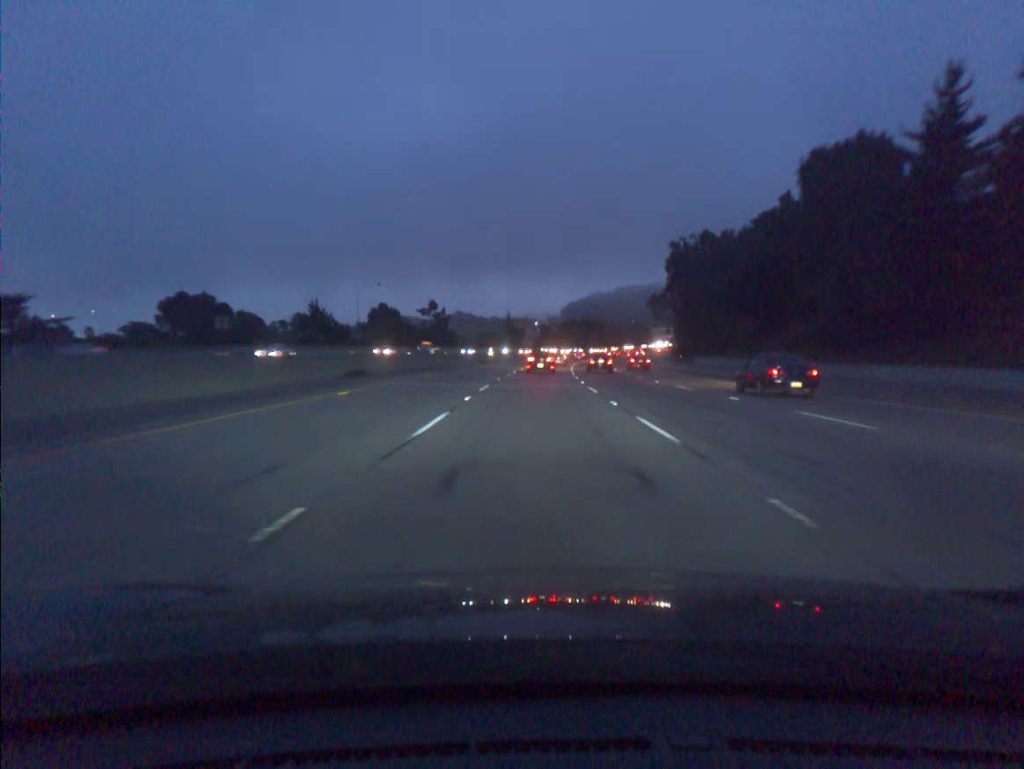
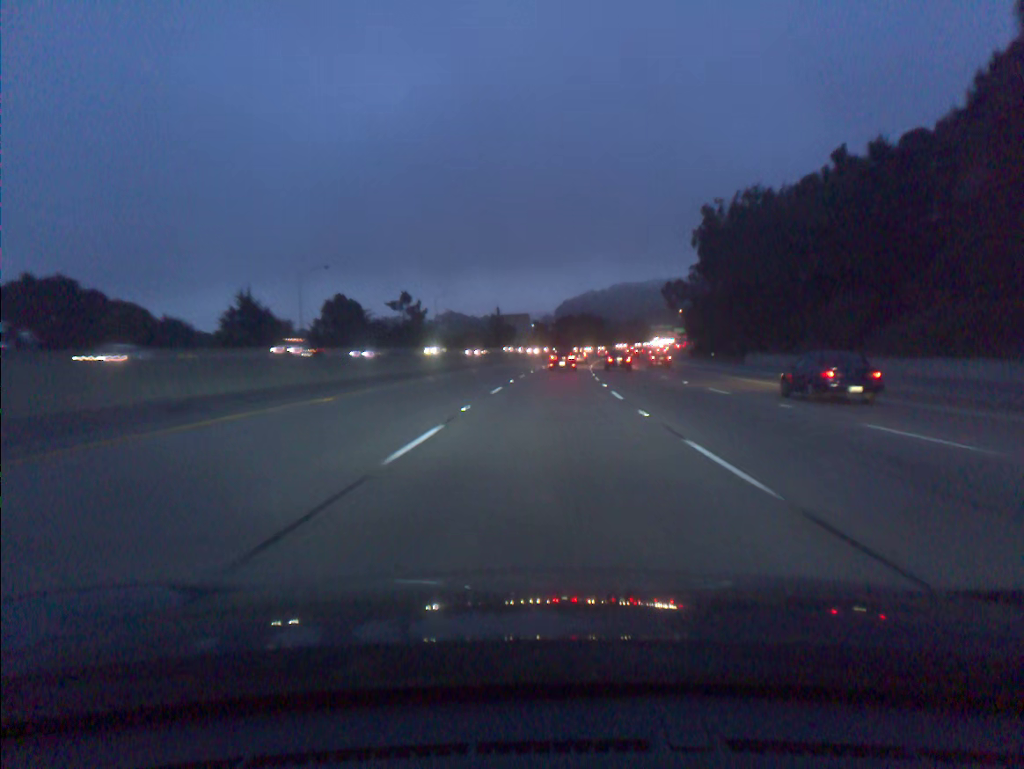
(0.0, +32.1) m; 0°
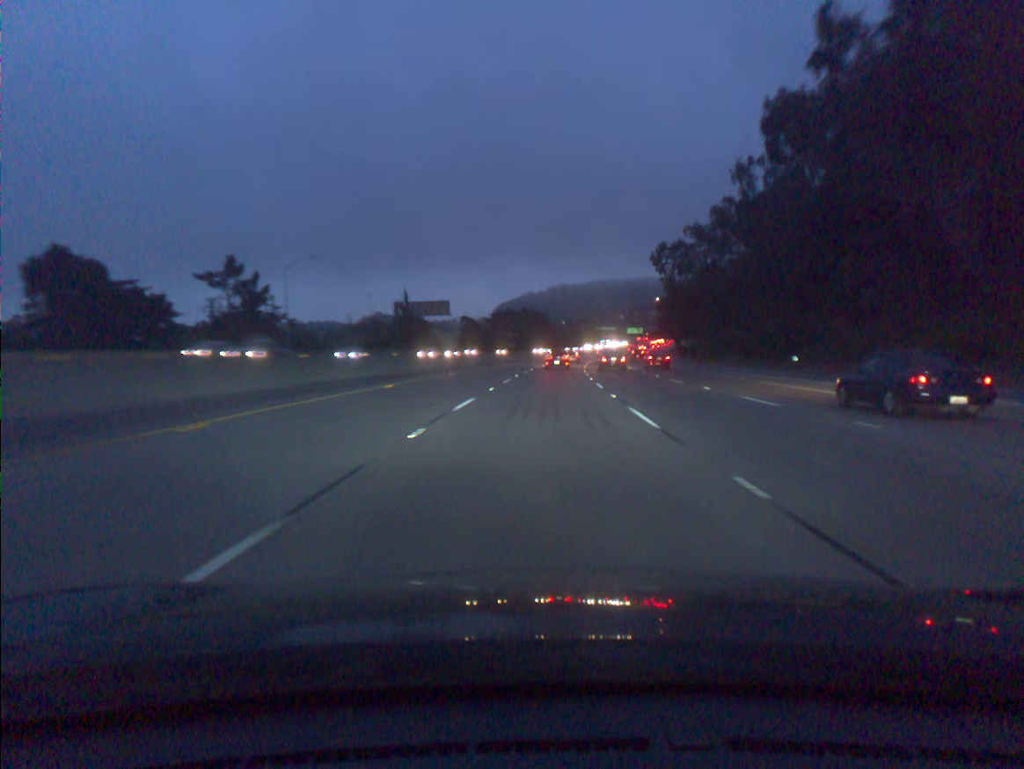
(+2.6, +64.9) m; +4°
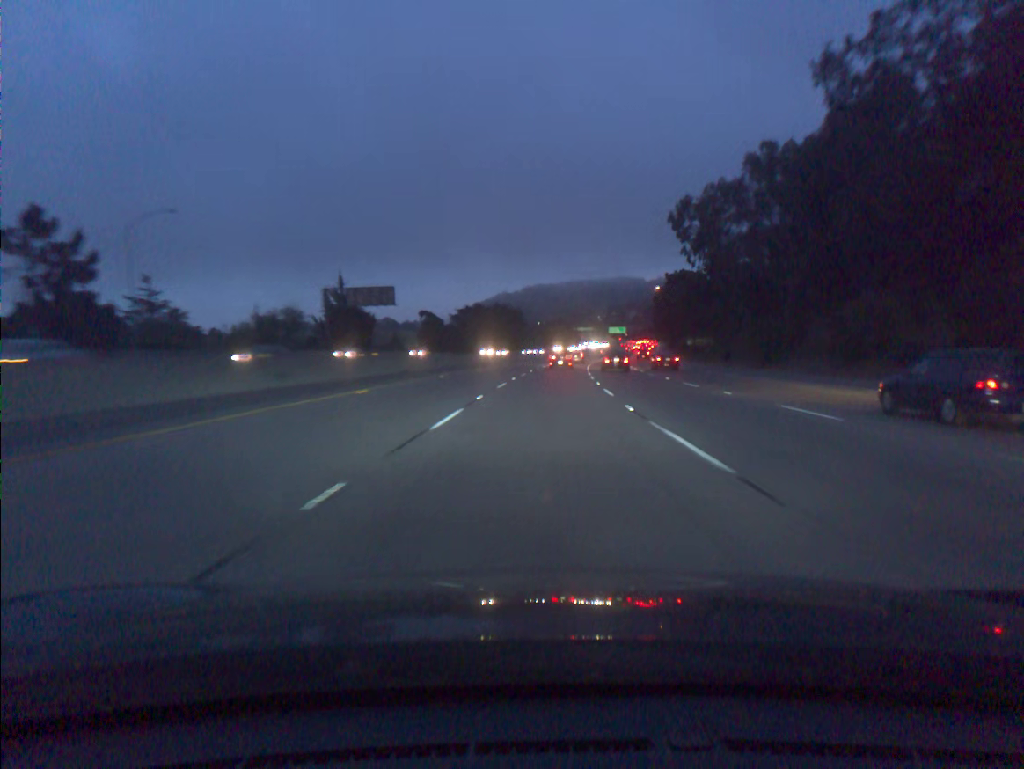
(+0.5, +33.0) m; +2°
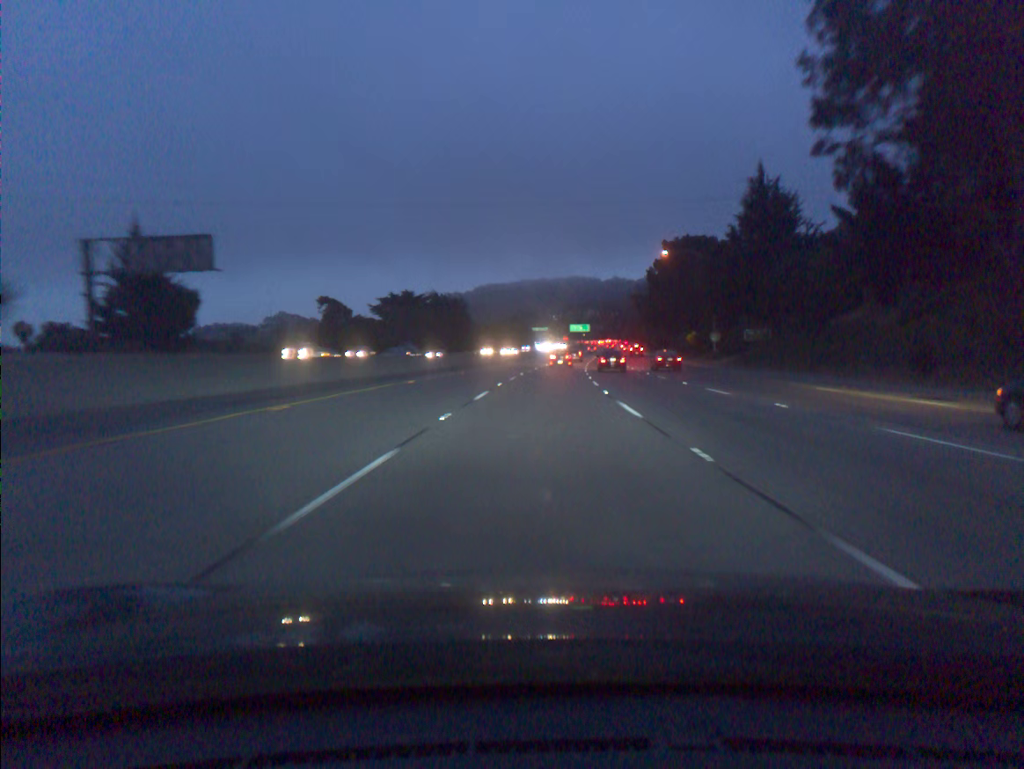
(+1.4, +50.0) m; +3°
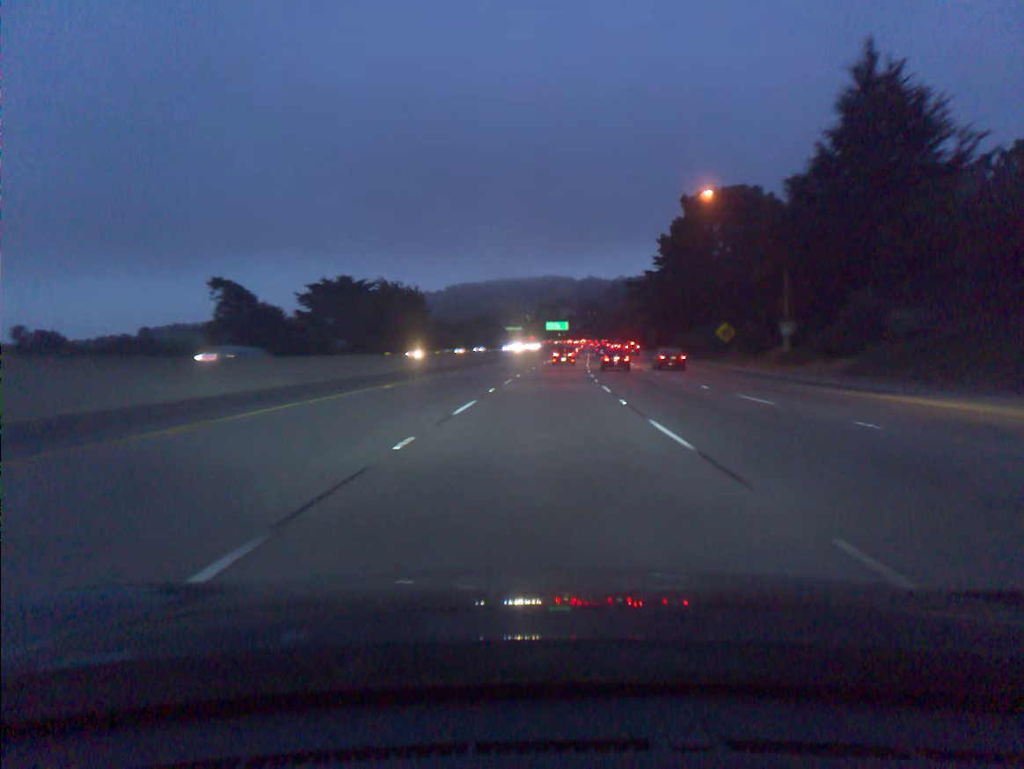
(+0.6, +33.6) m; +2°
